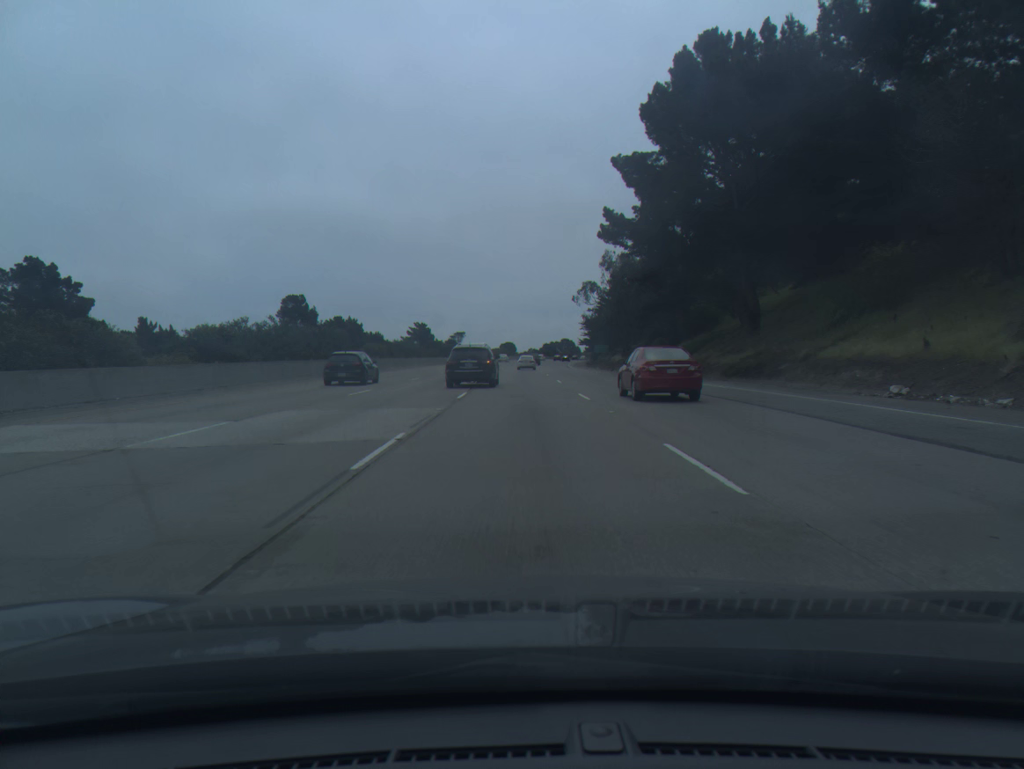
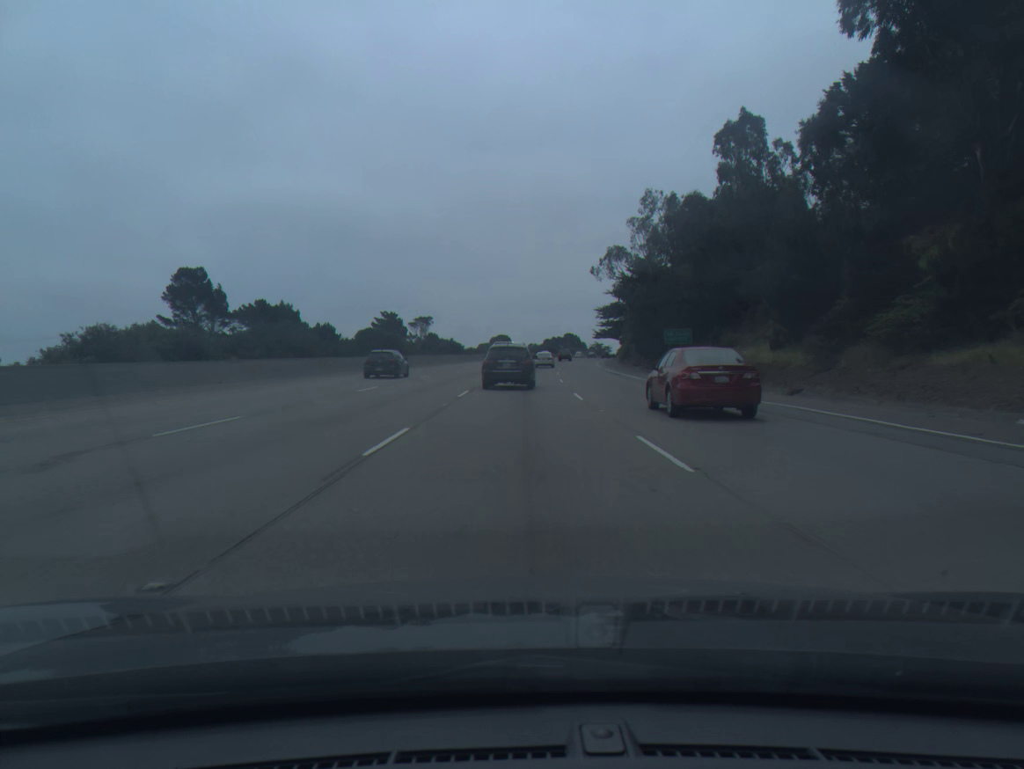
(+0.1, +57.1) m; 0°
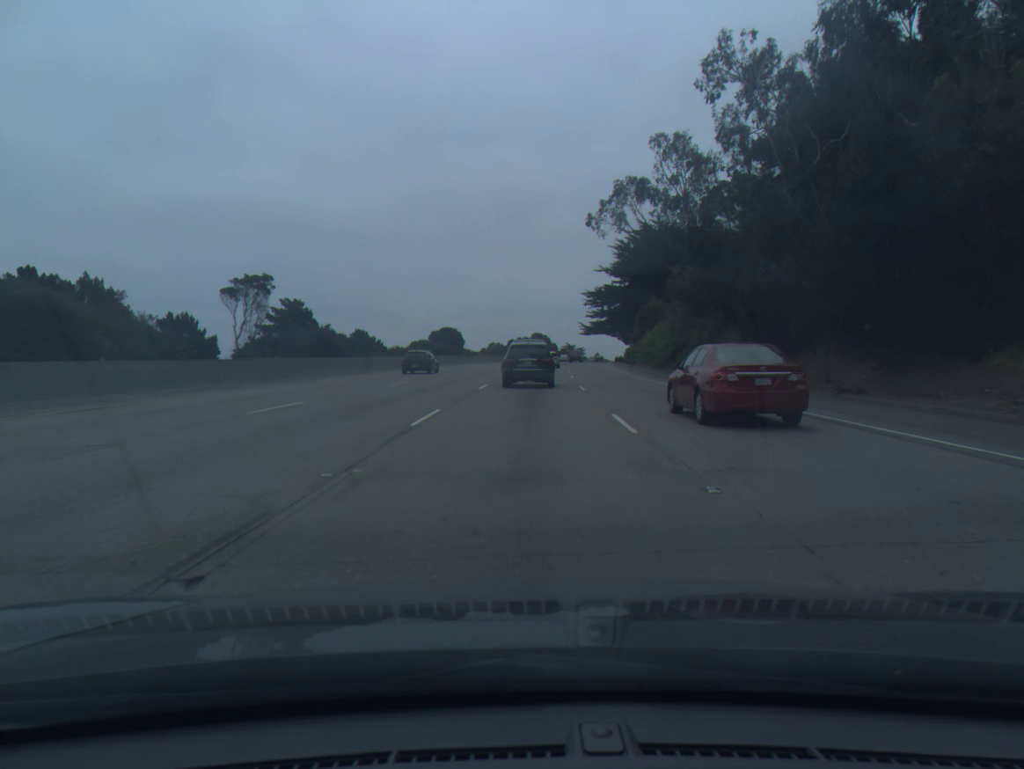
(+0.9, +54.8) m; +3°
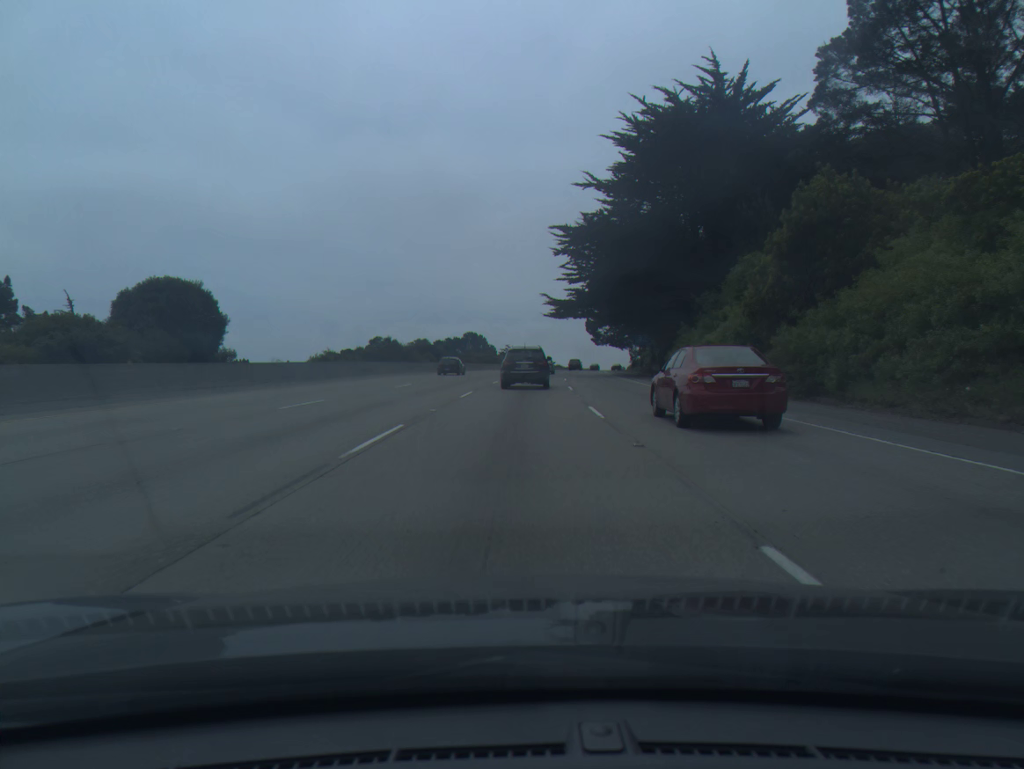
(+3.1, +69.7) m; +5°
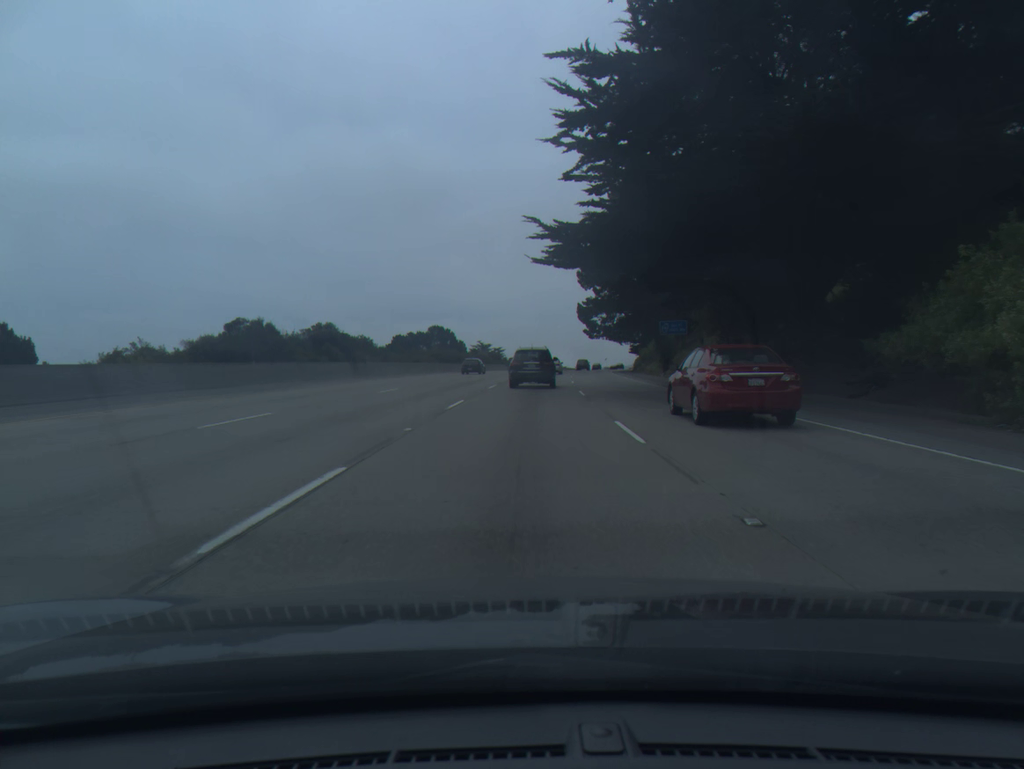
(+0.5, +33.9) m; +2°
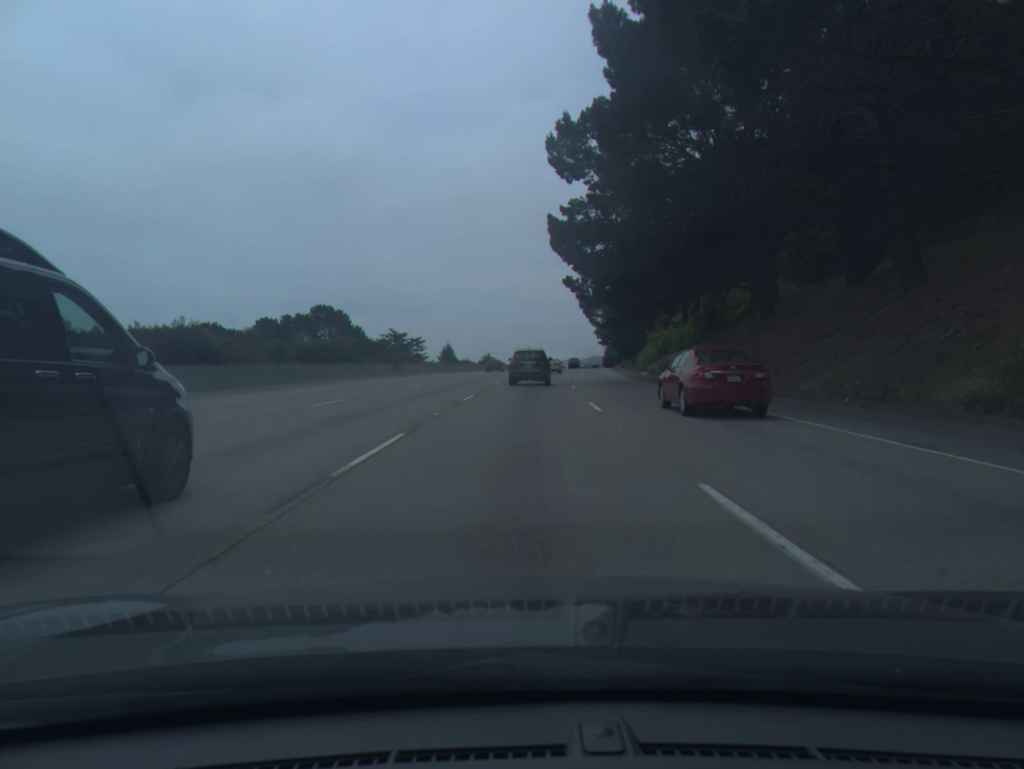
(+2.7, +66.1) m; +5°
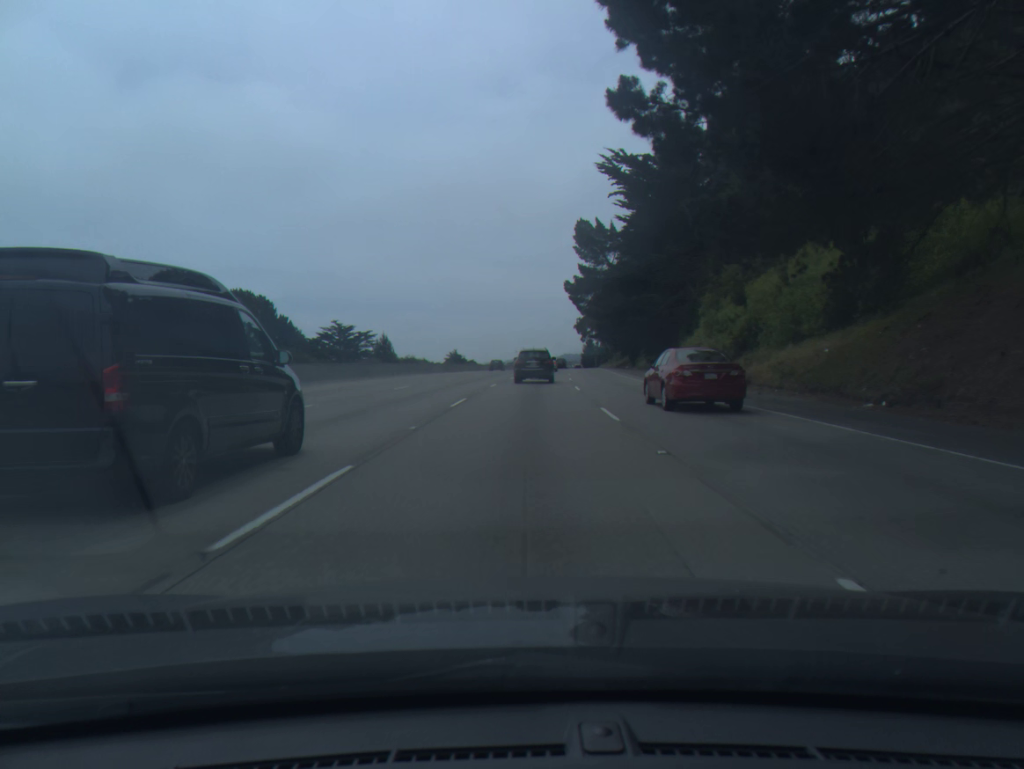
(+0.6, +32.6) m; +2°
